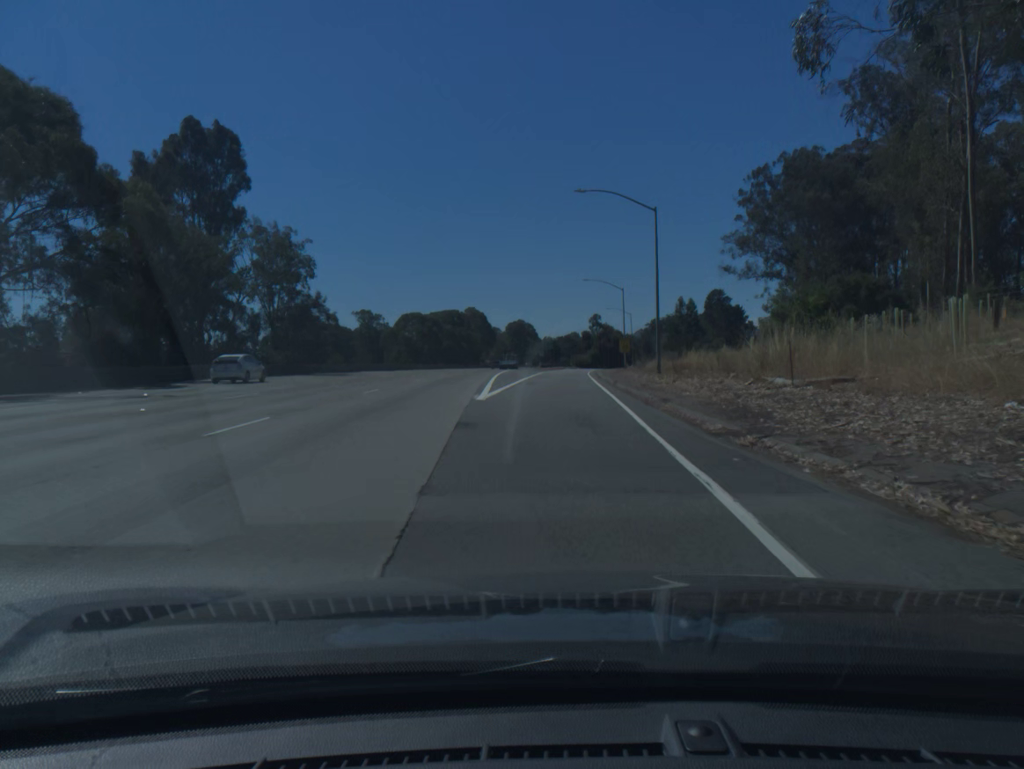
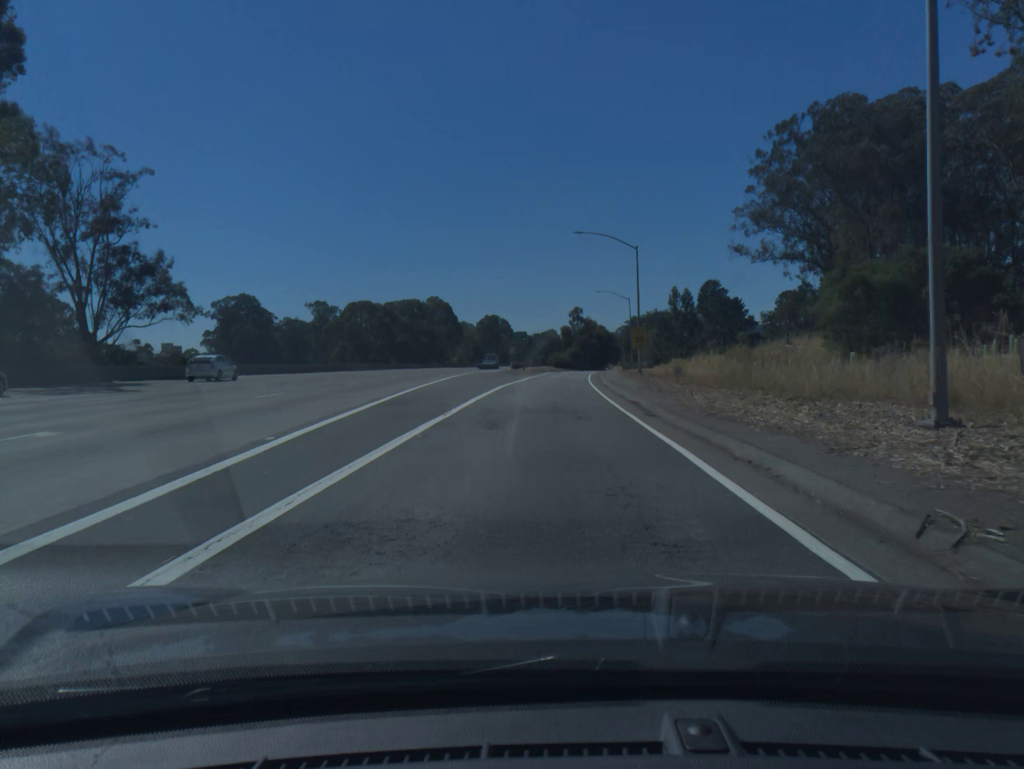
(+0.5, +32.0) m; +2°
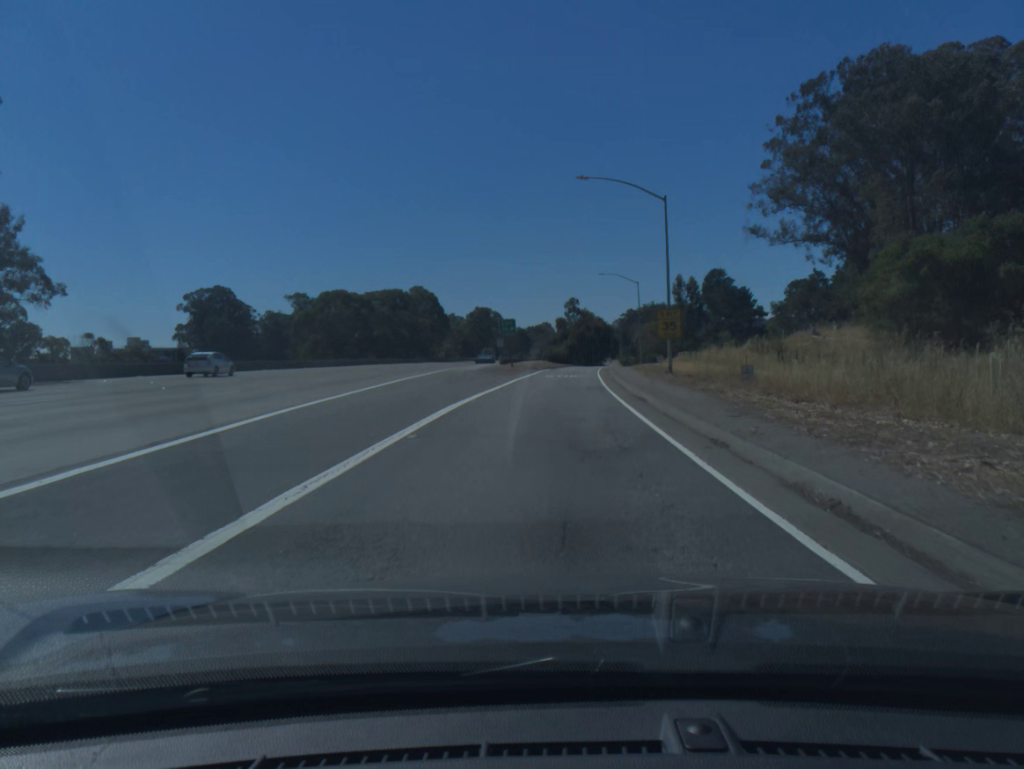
(+0.1, +15.5) m; 0°
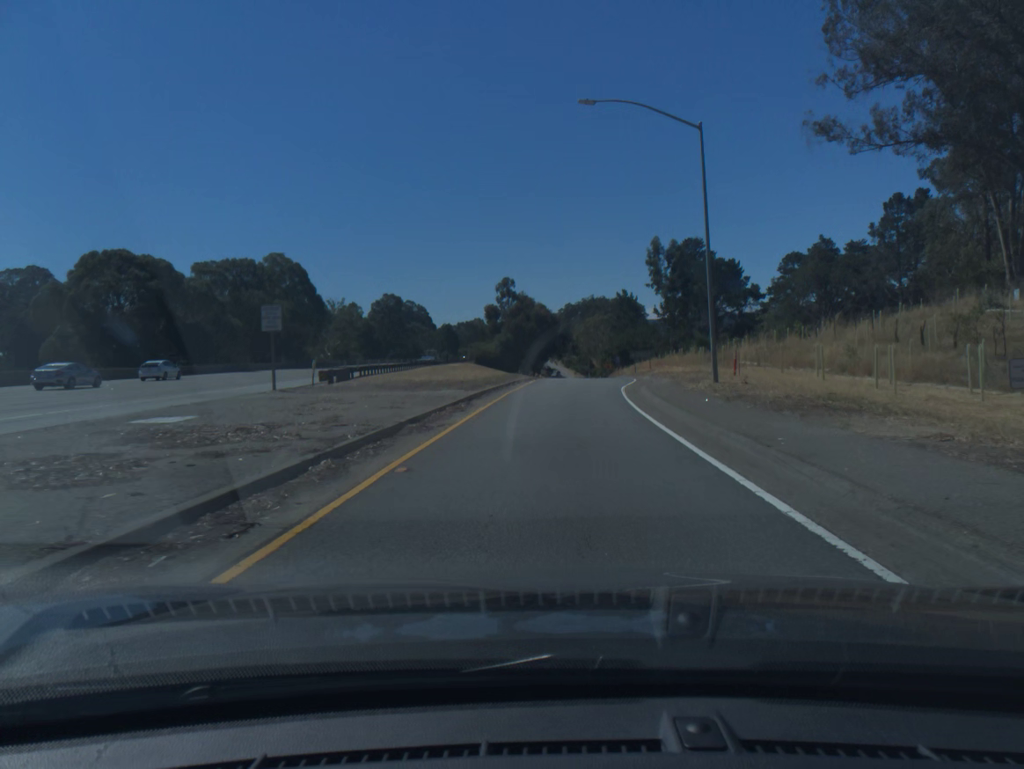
(+2.0, +59.5) m; +4°
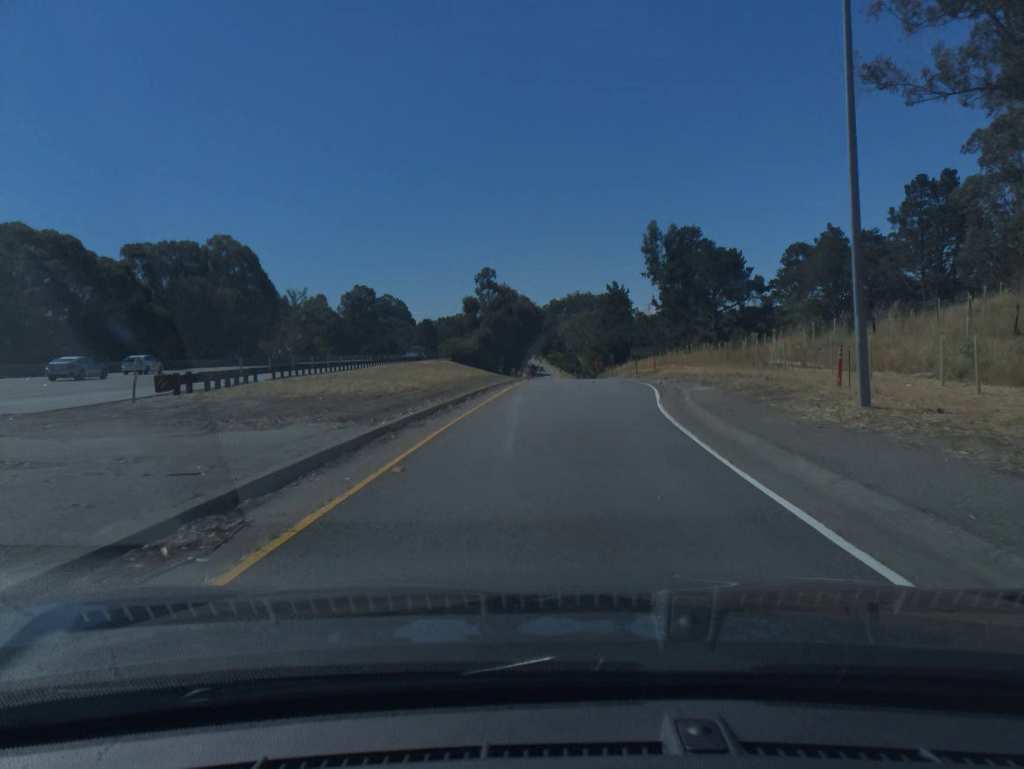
(+0.2, +14.5) m; +1°
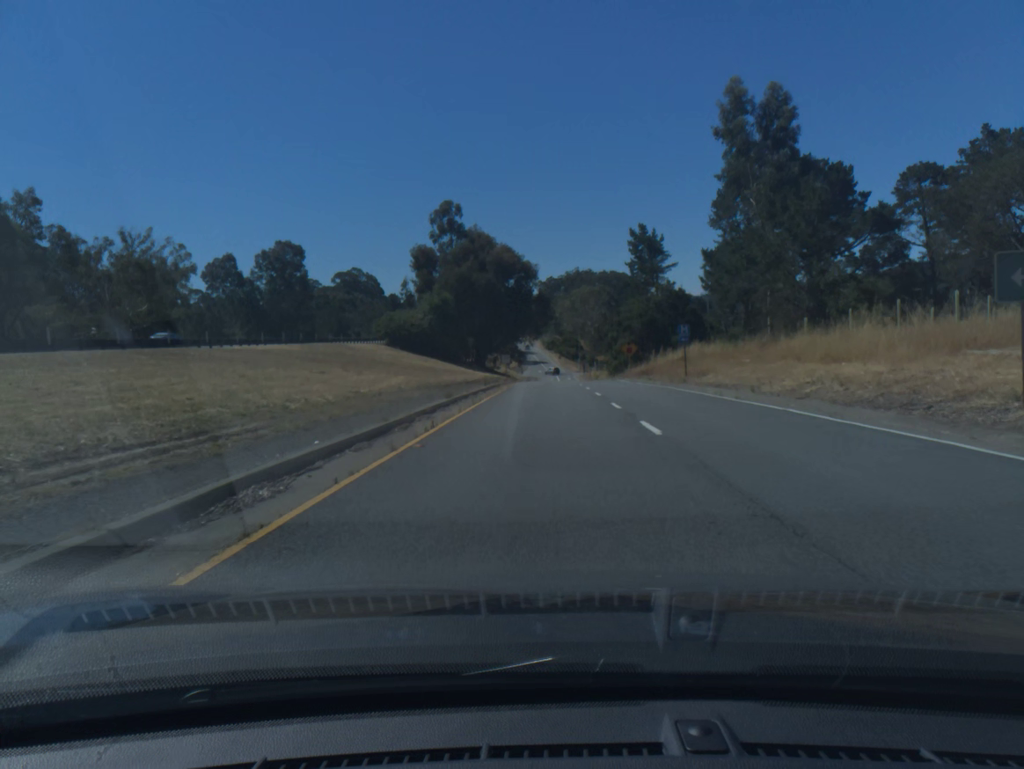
(+0.5, +56.2) m; 0°
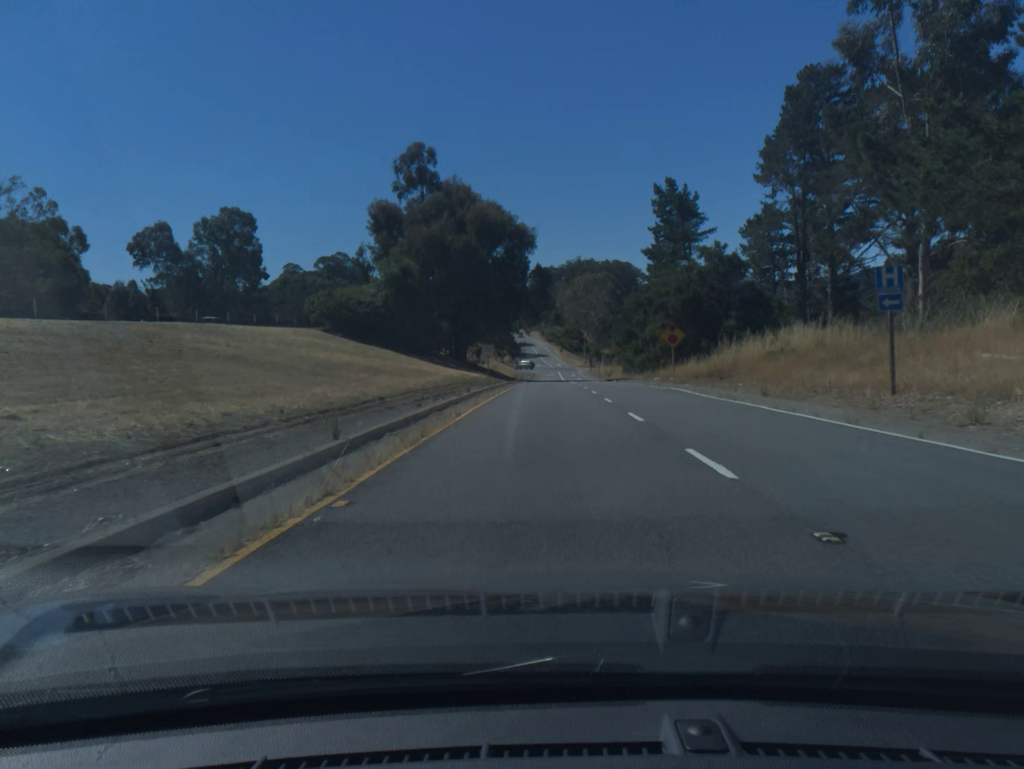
(0.0, +26.3) m; 0°
